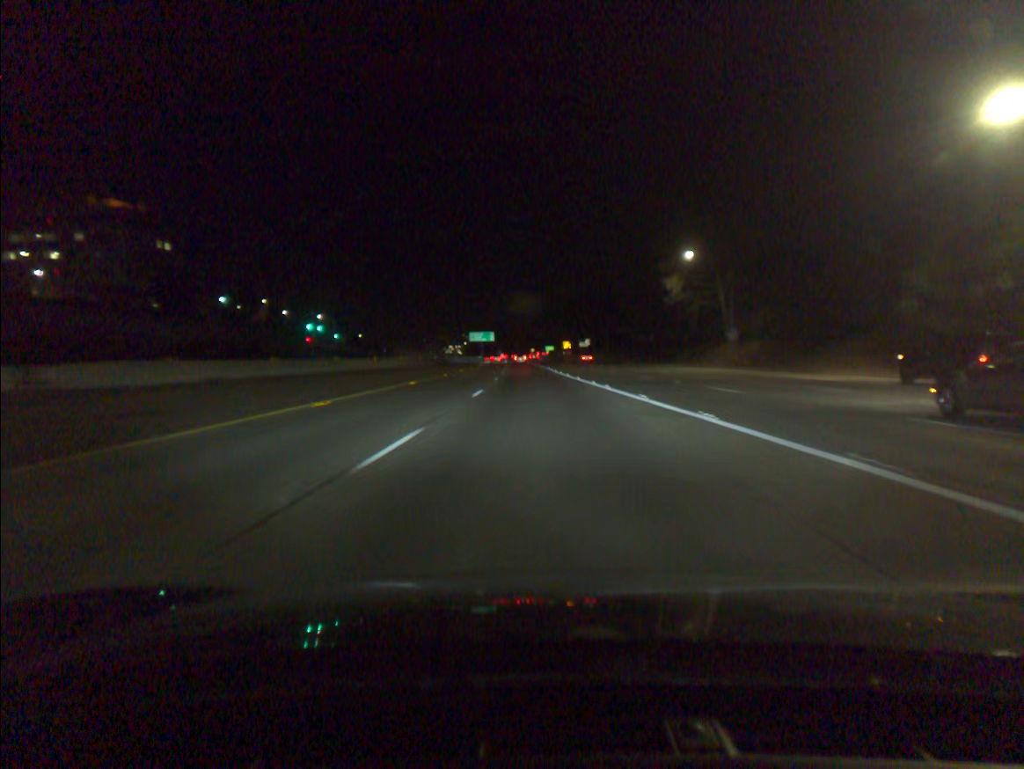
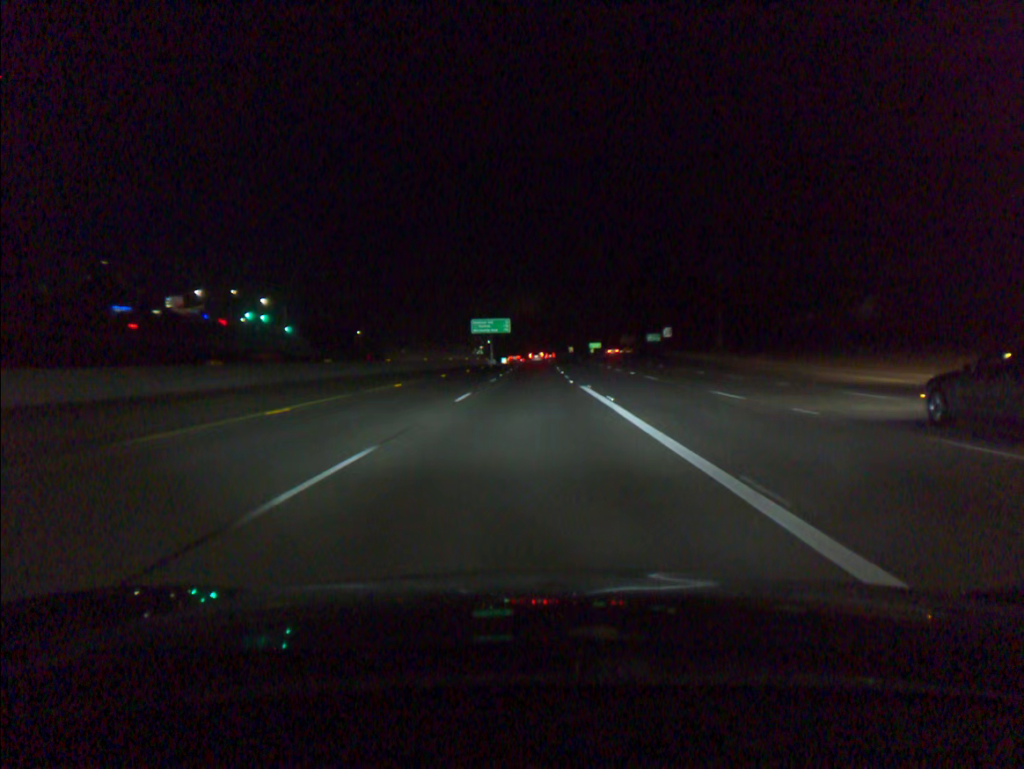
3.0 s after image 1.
(-1.6, +90.0) m; -3°
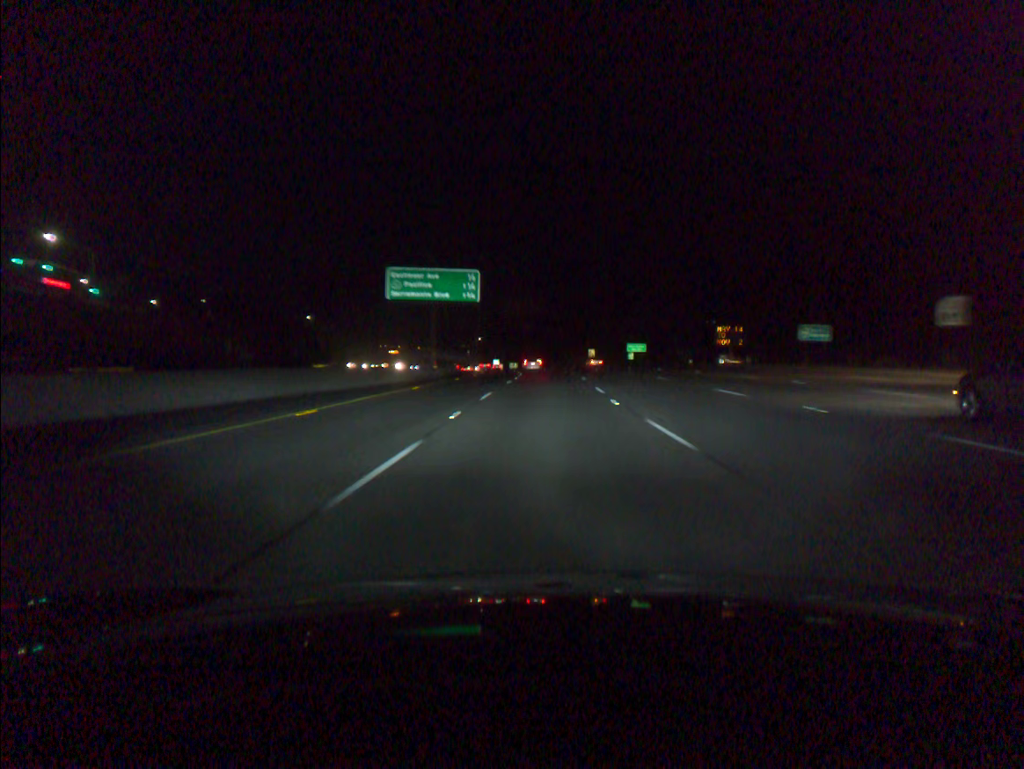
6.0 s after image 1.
(-0.6, +87.4) m; 0°
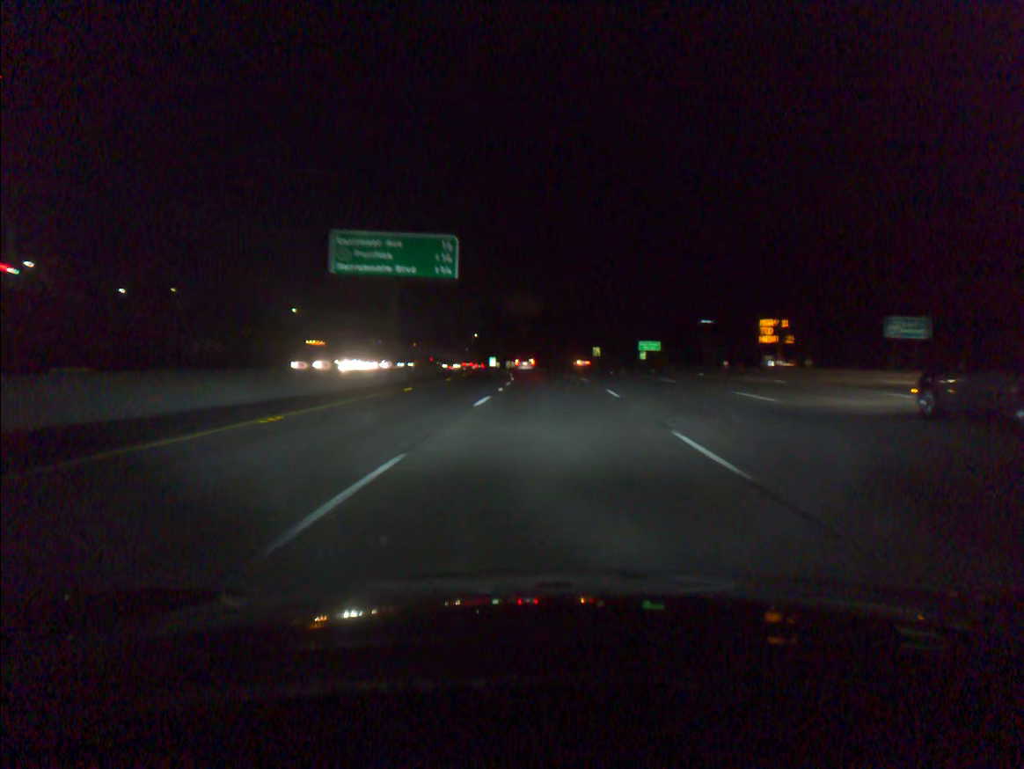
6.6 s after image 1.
(0.0, +16.8) m; 0°
